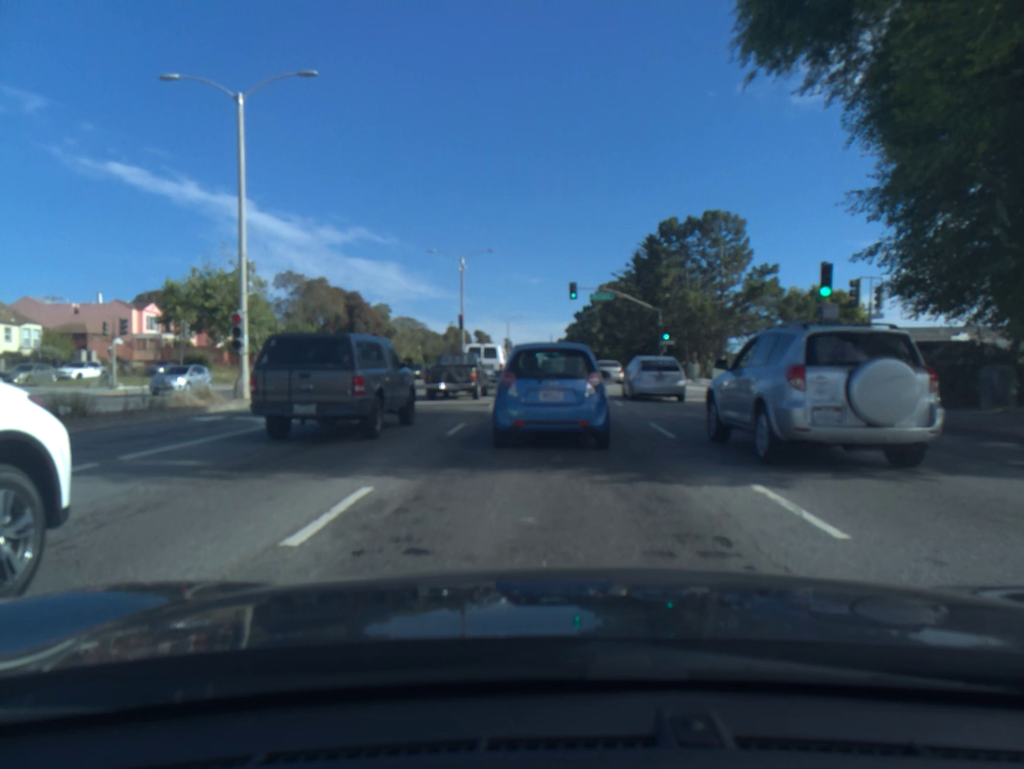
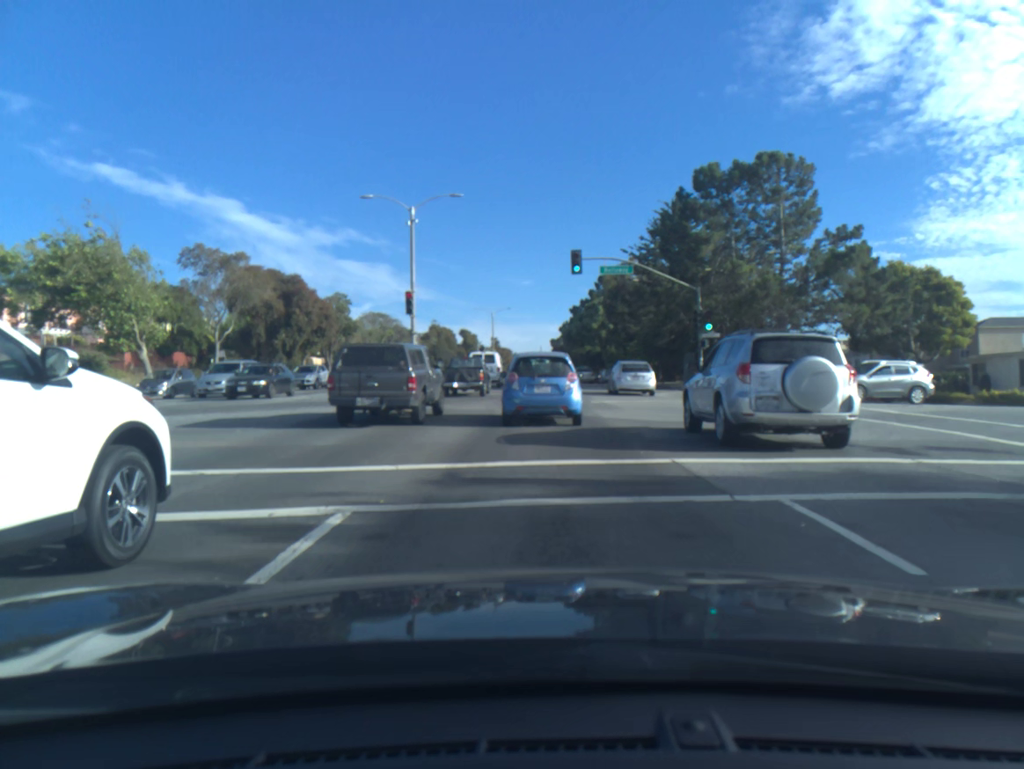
(+0.2, +17.2) m; +1°
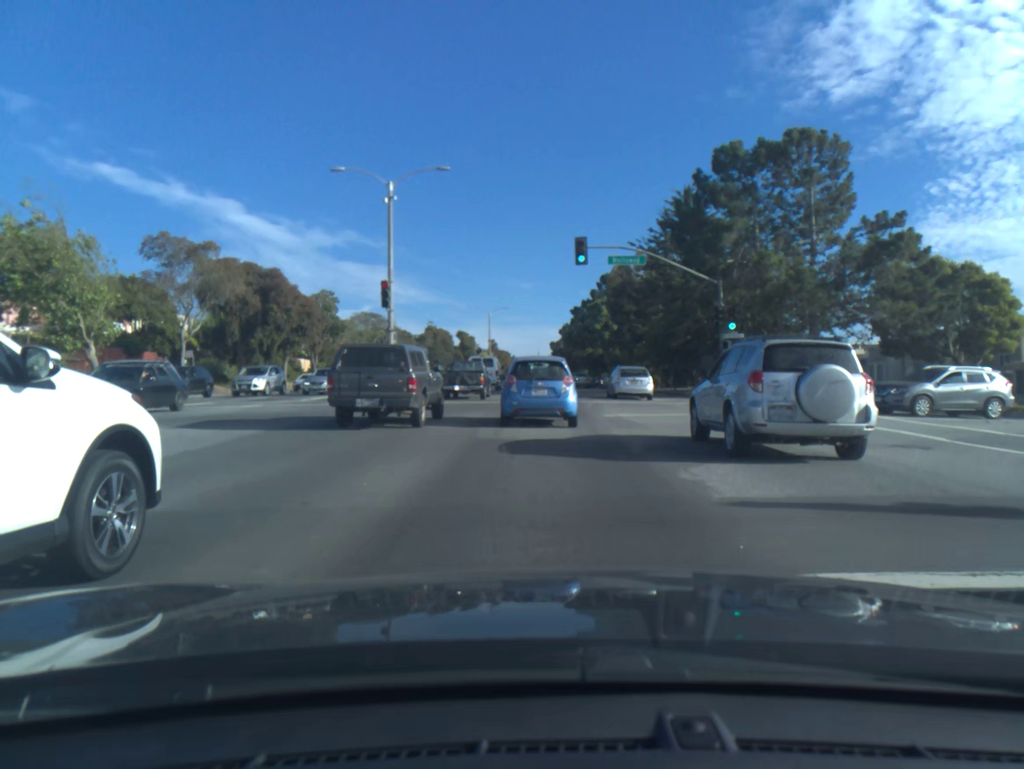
(0.0, +5.2) m; 0°
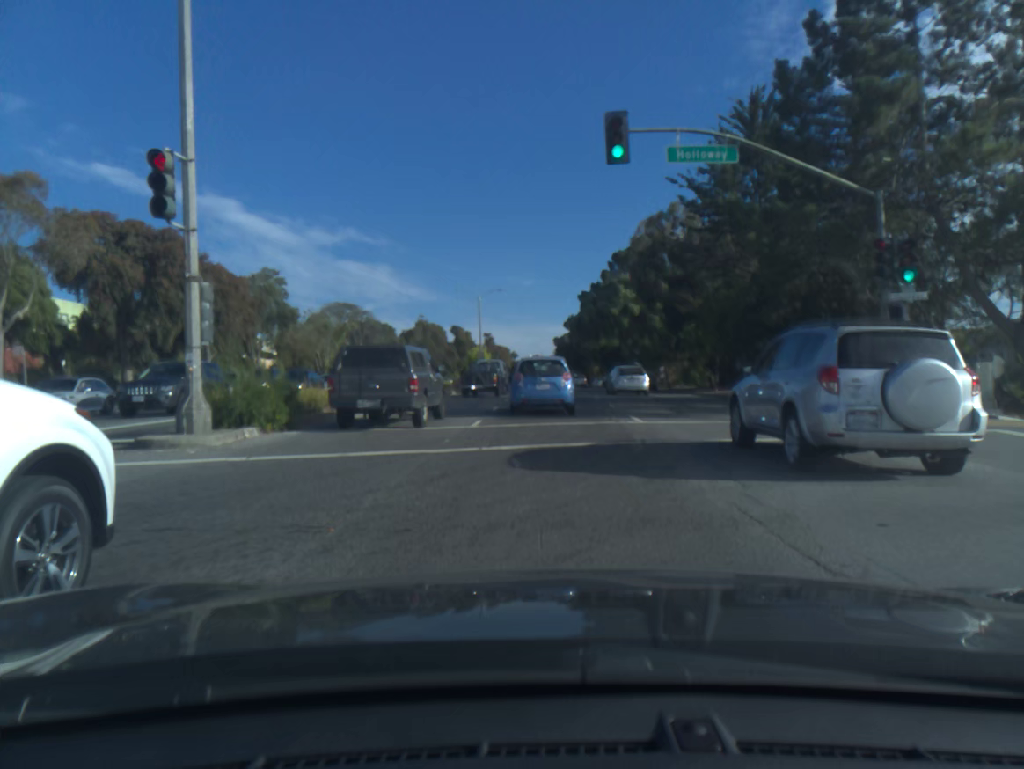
(0.0, +17.5) m; 0°
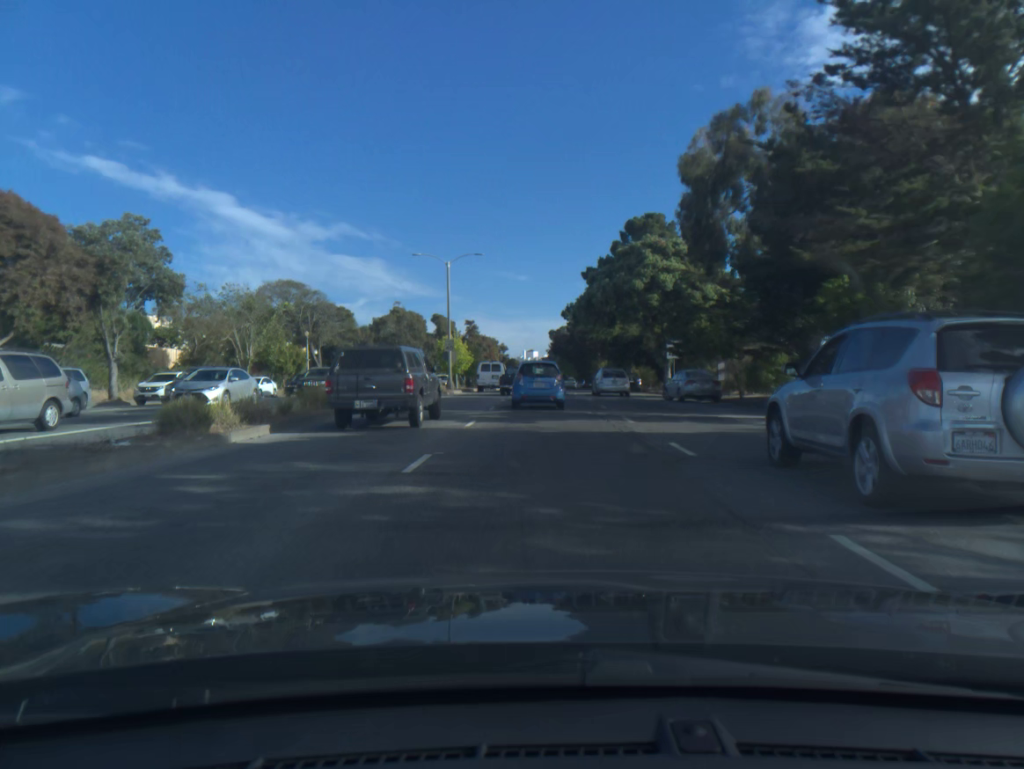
(+0.1, +20.1) m; 0°
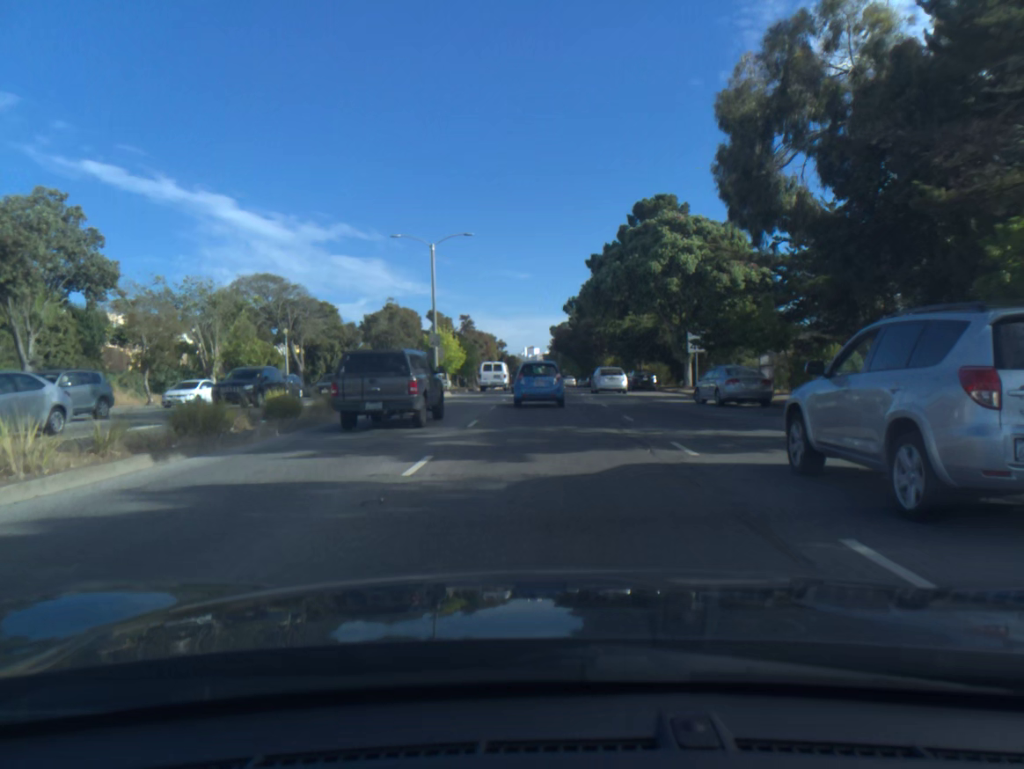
(0.0, +7.3) m; 0°
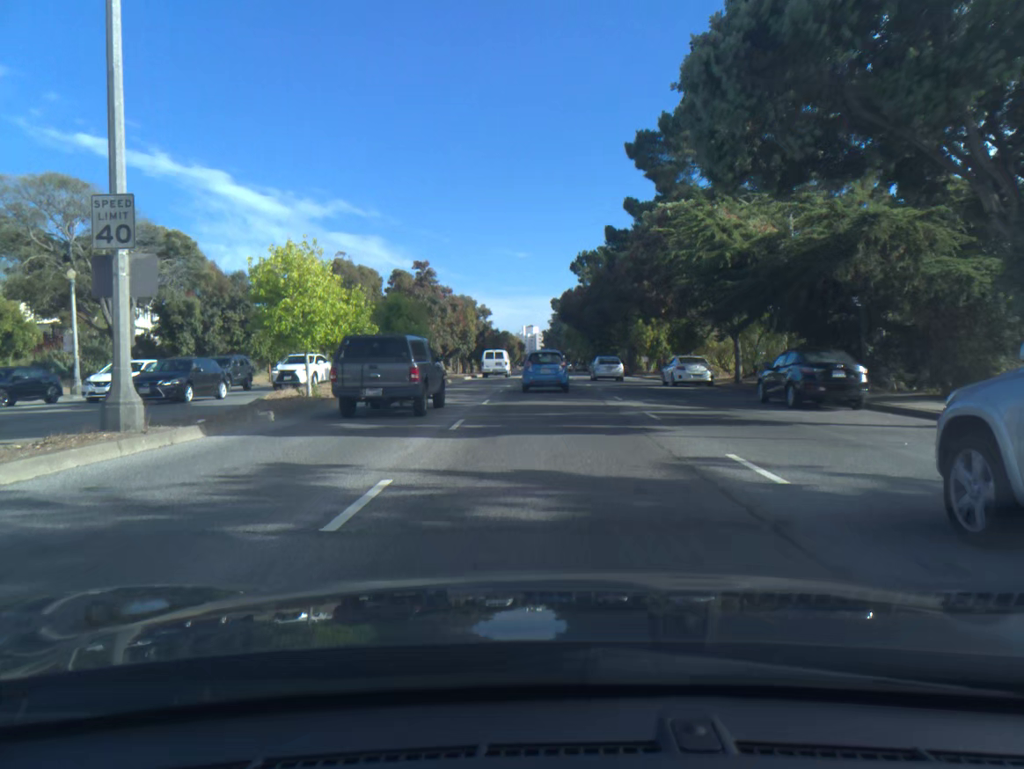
(-0.1, +32.8) m; 0°
